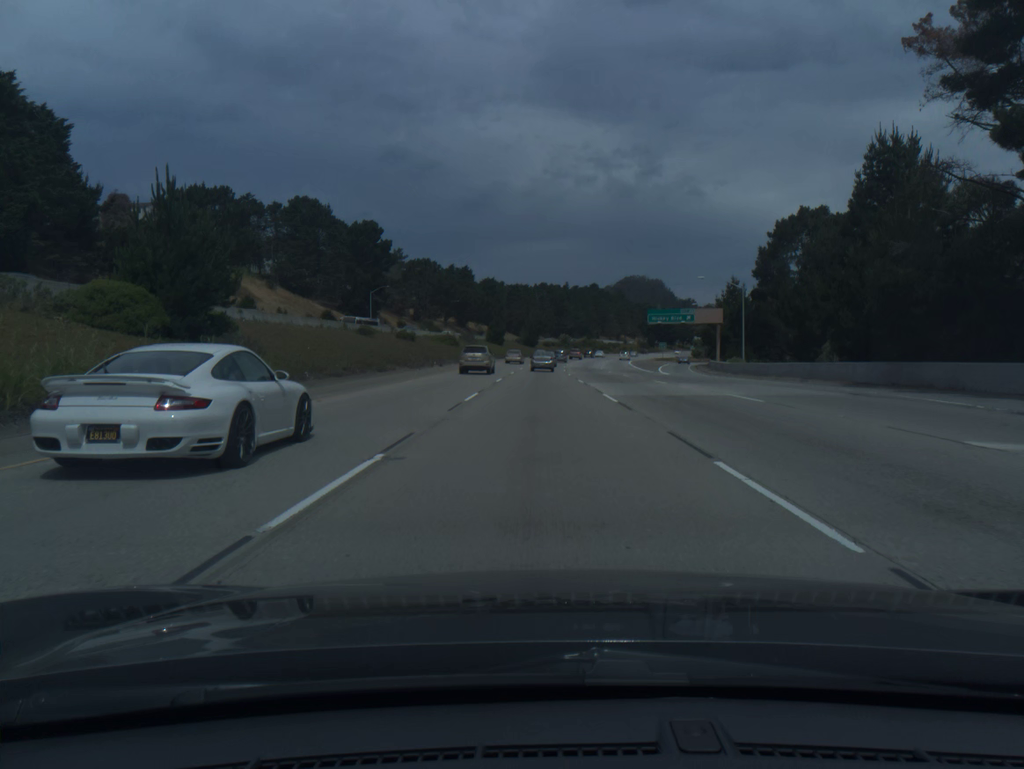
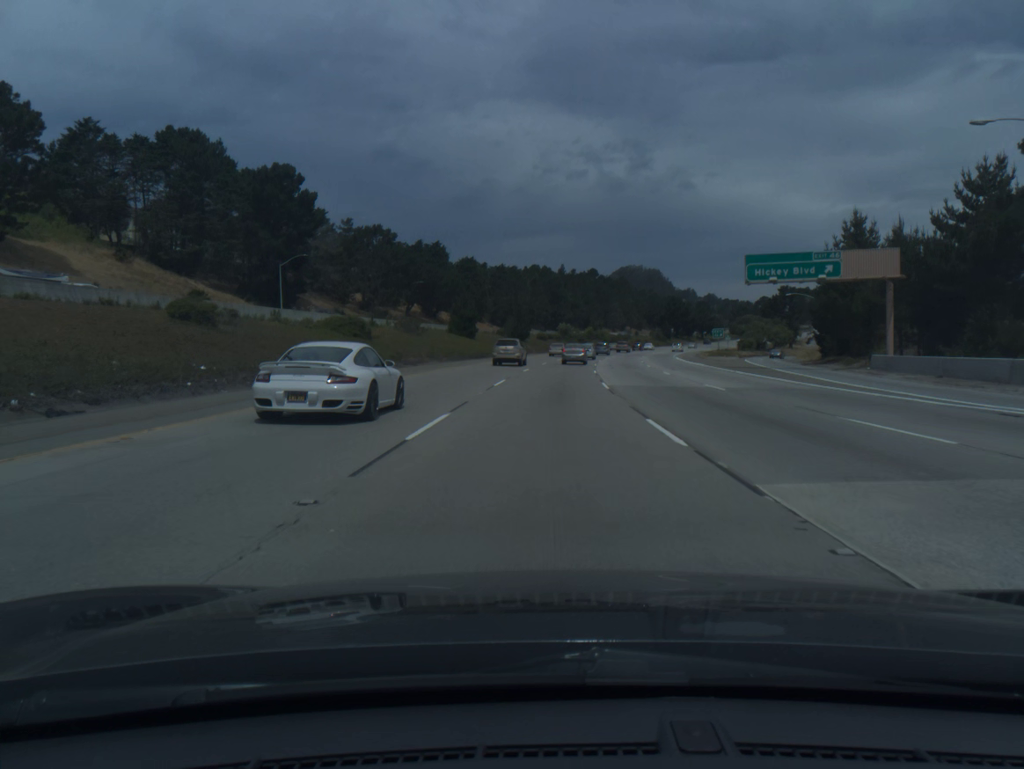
(+0.1, +53.2) m; +1°
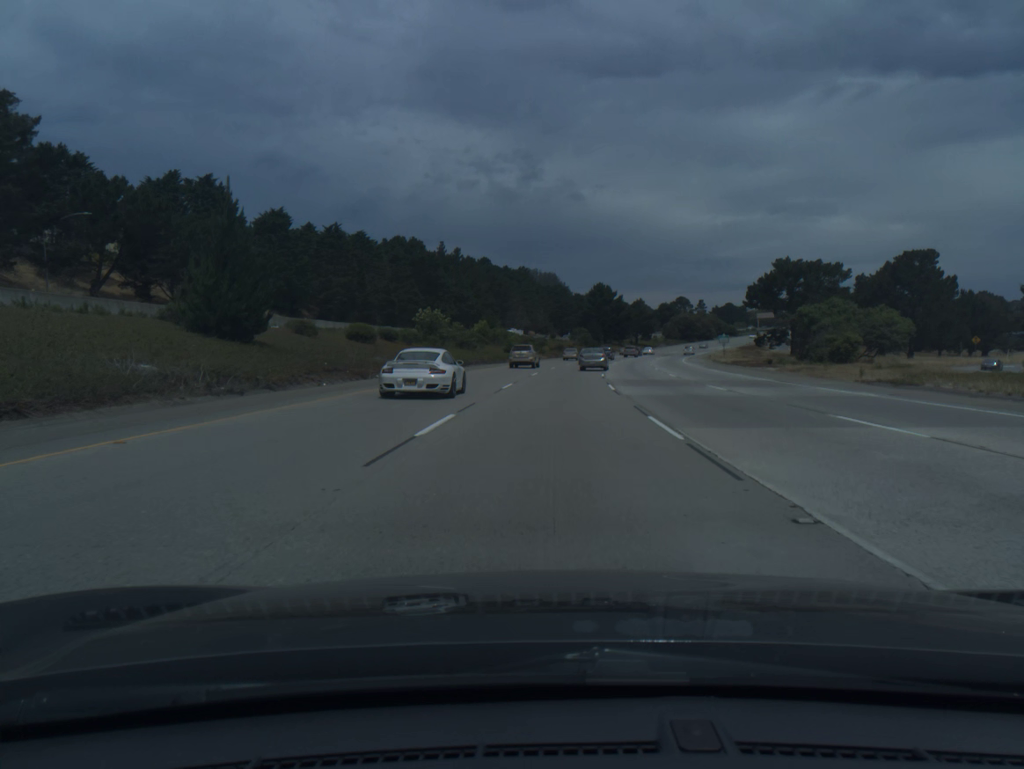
(+5.1, +86.7) m; +8°
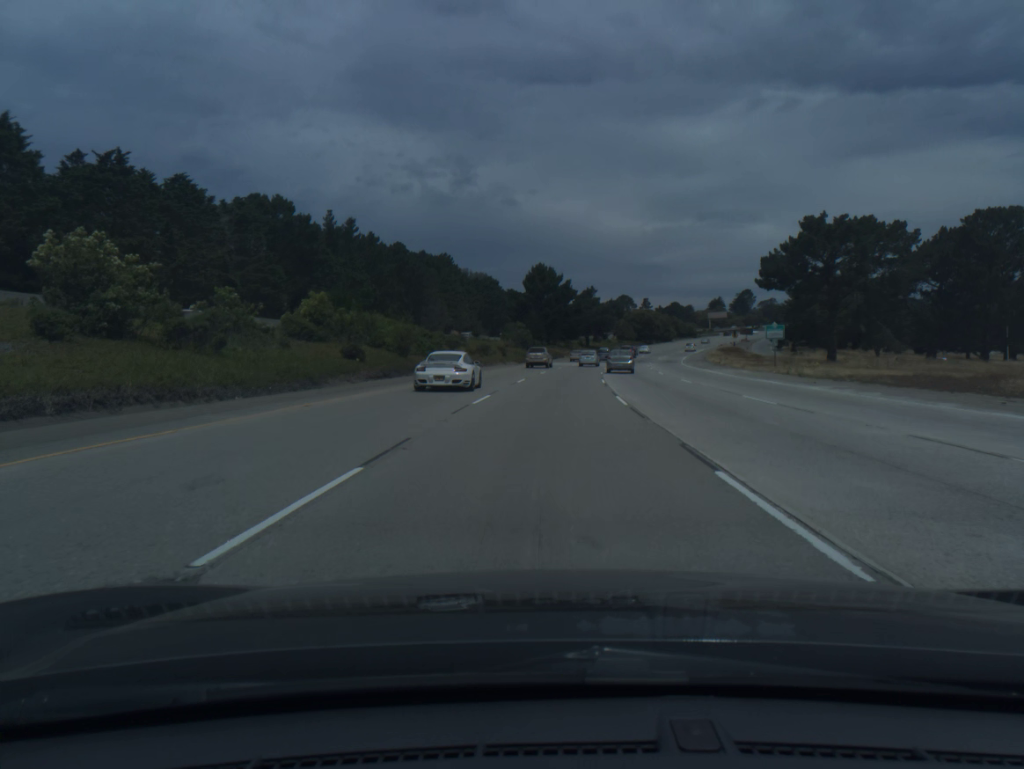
(+2.2, +50.5) m; +5°
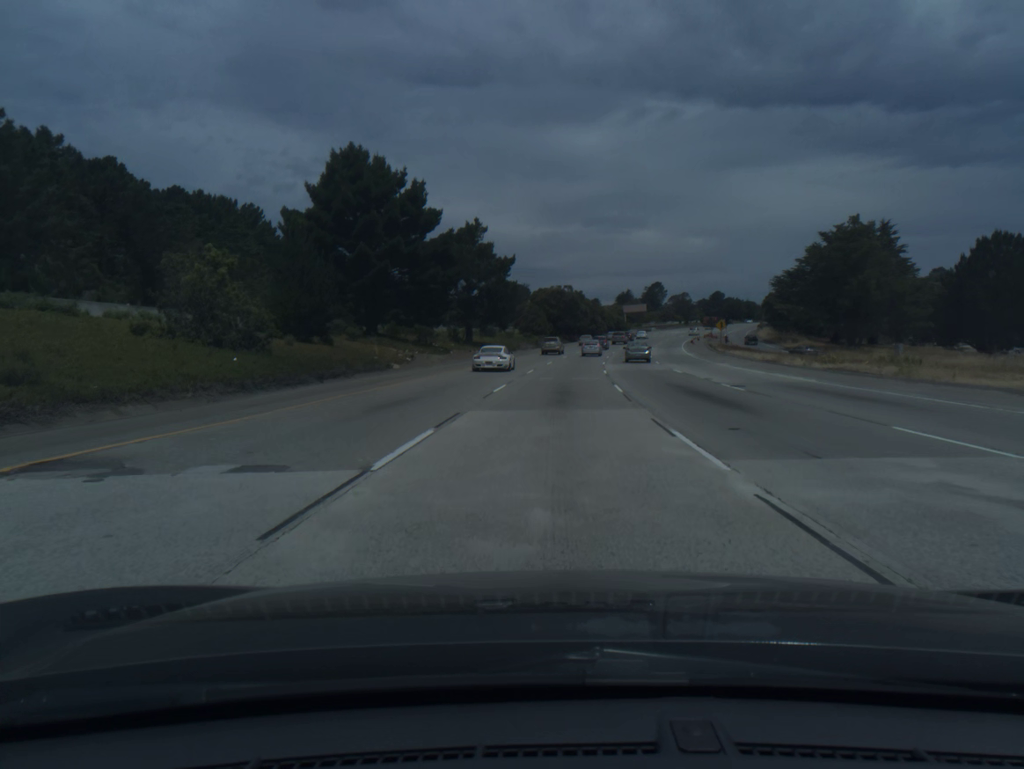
(+5.5, +83.4) m; +8°
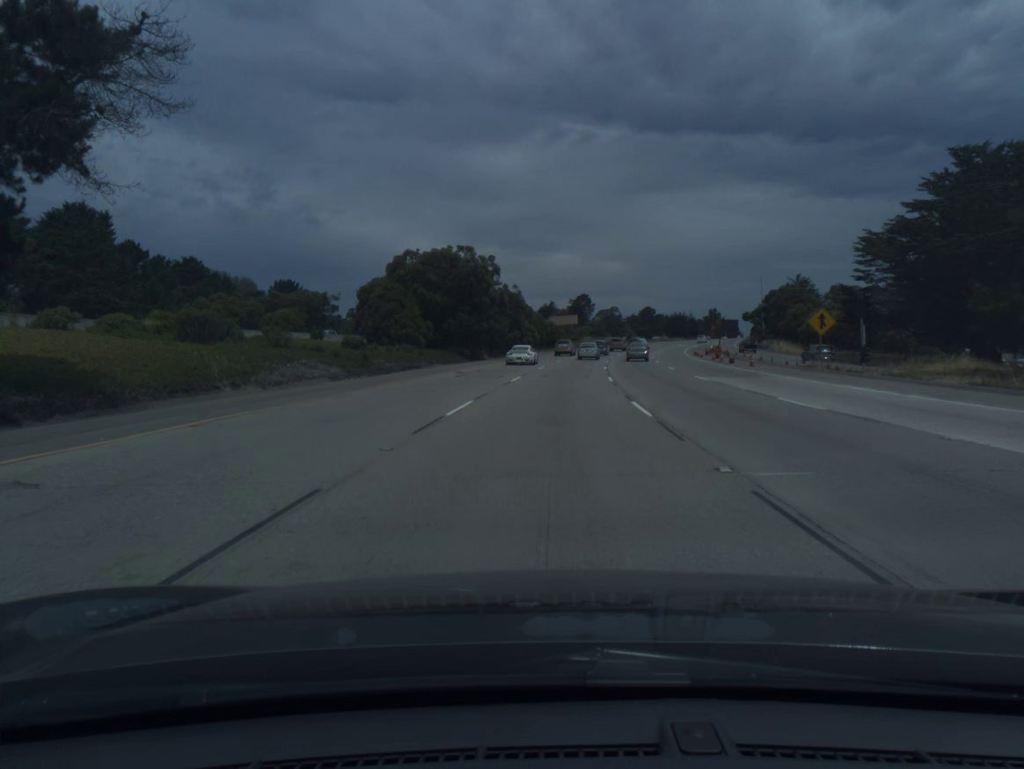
(+3.7, +66.5) m; +6°
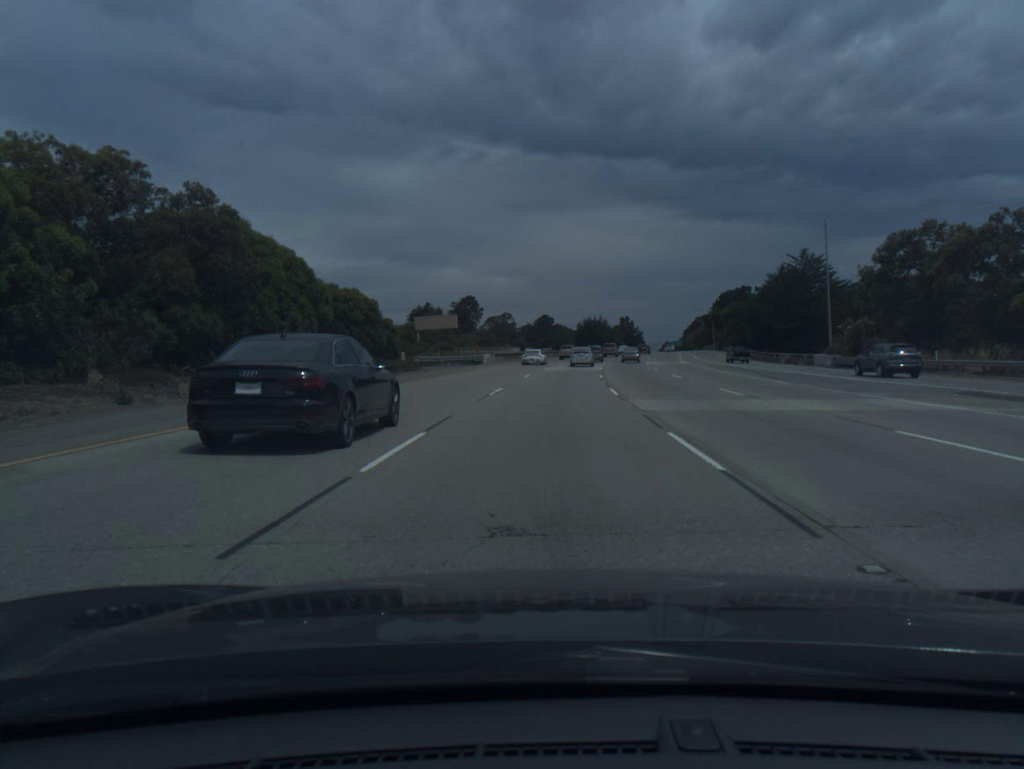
(+5.3, +79.1) m; +8°
